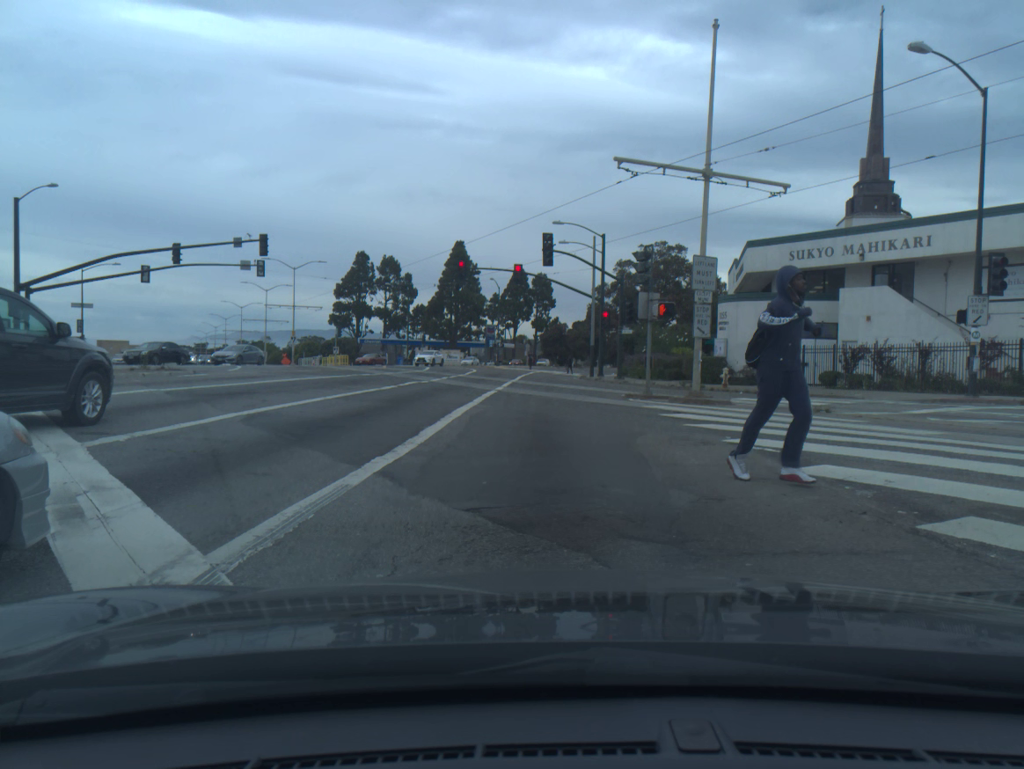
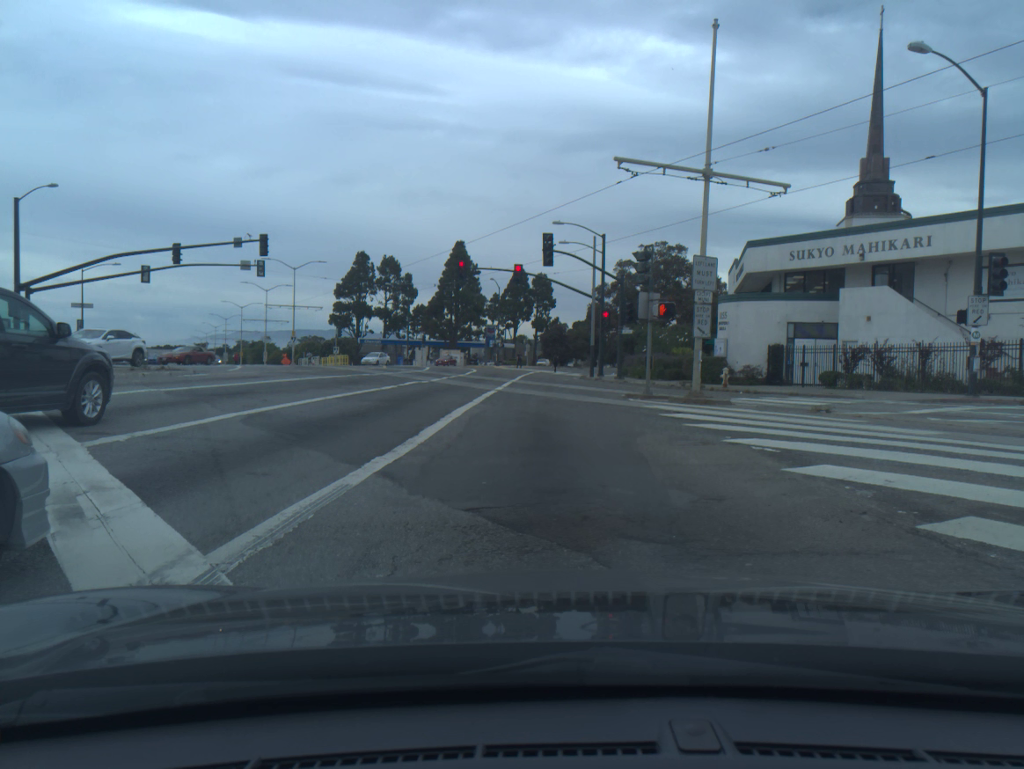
(0.0, 0.0) m; 0°
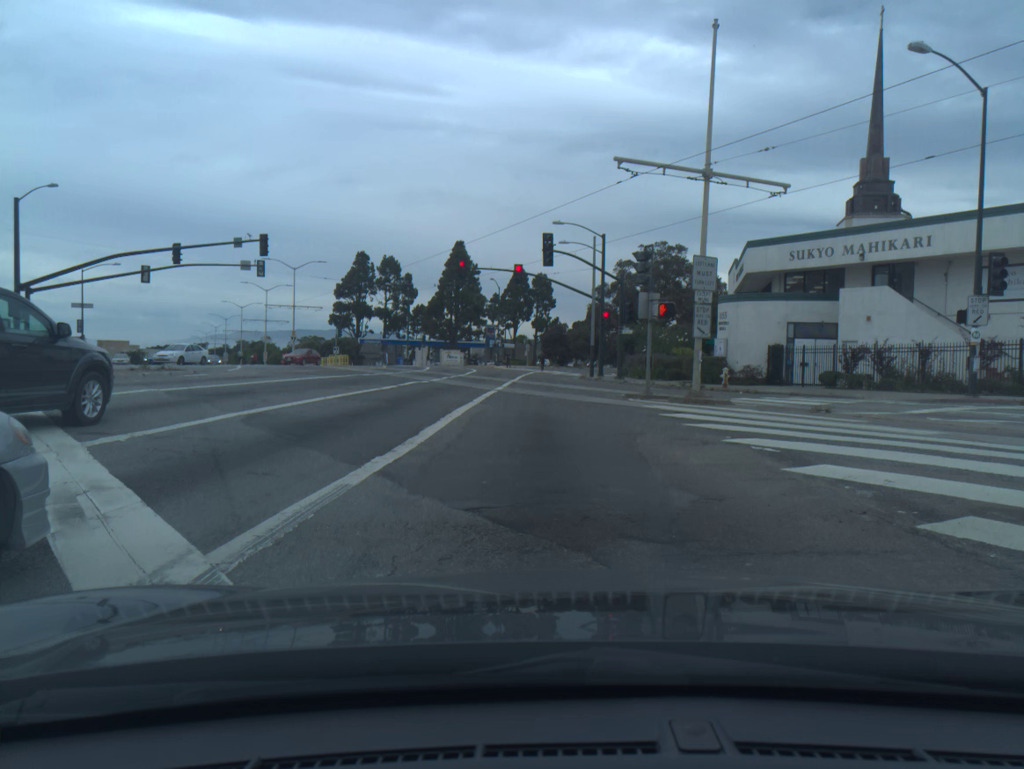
(0.0, 0.0) m; 0°
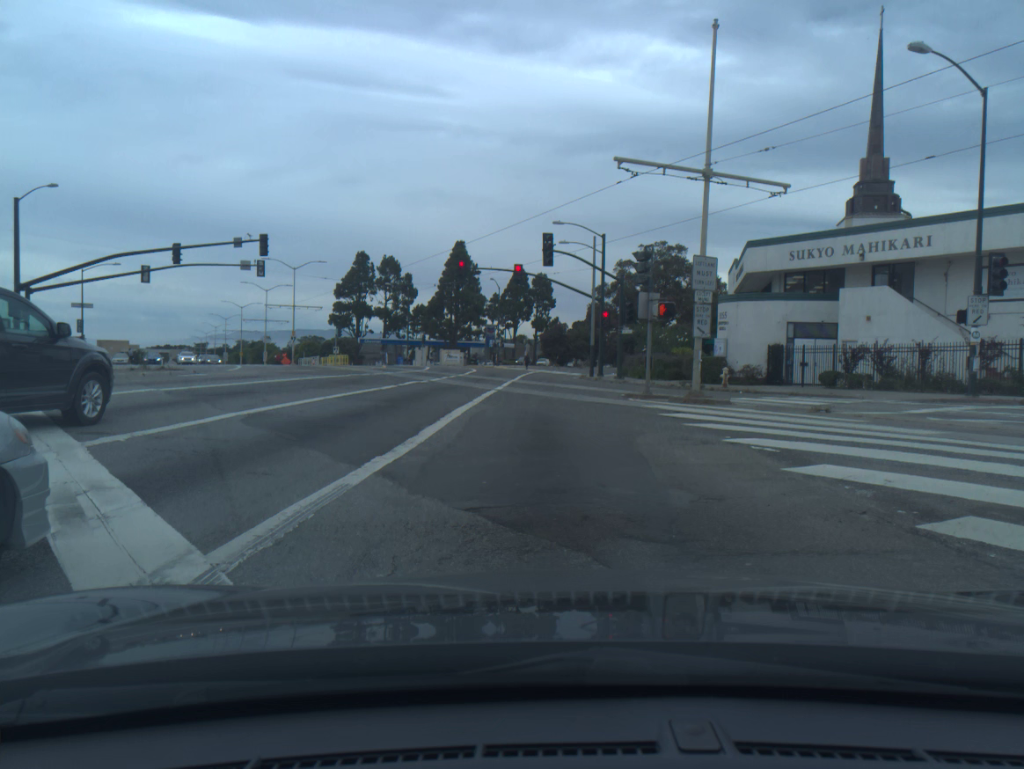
(0.0, 0.0) m; 0°
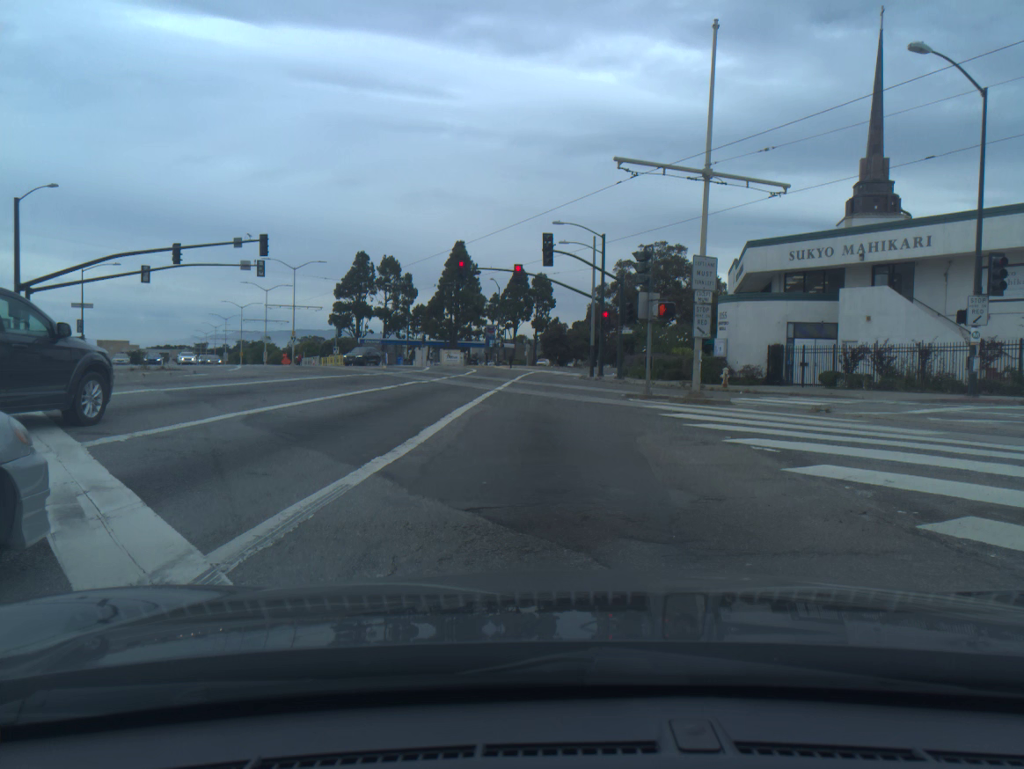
(0.0, 0.0) m; 0°
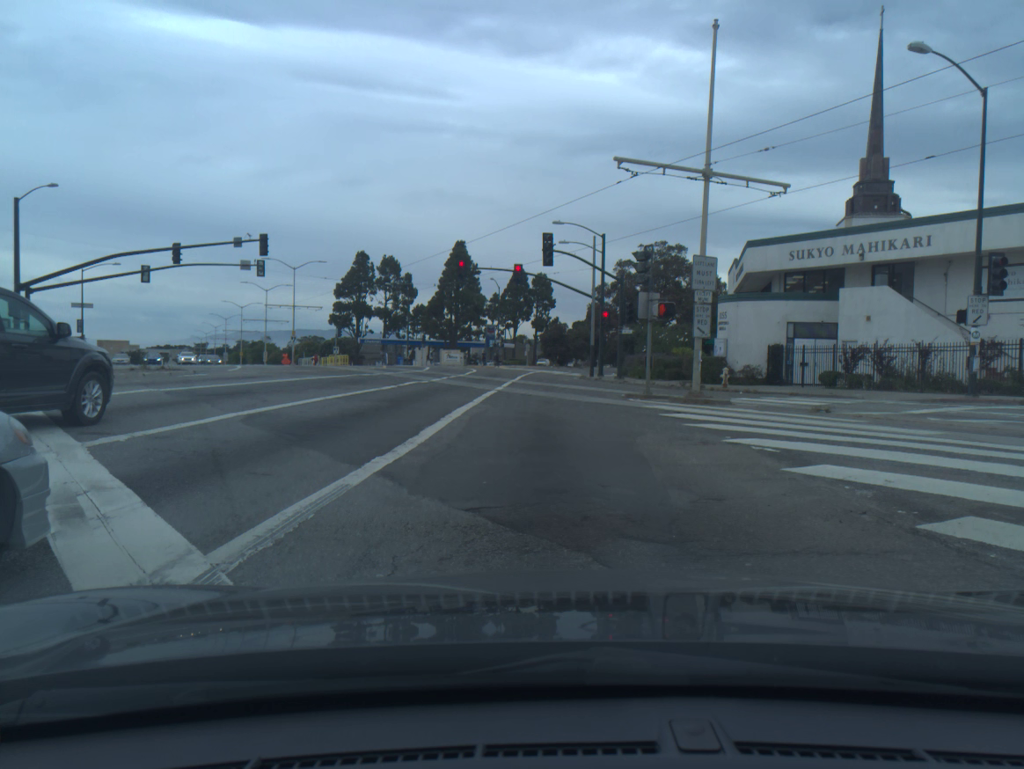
(0.0, 0.0) m; 0°
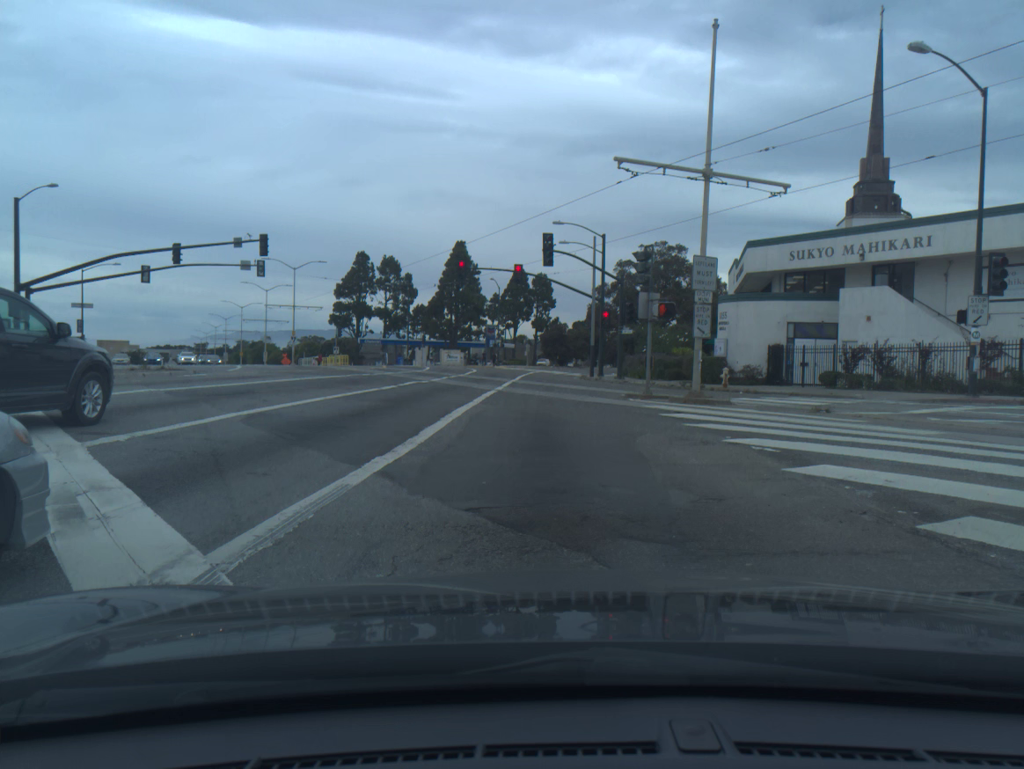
(0.0, 0.0) m; 0°
